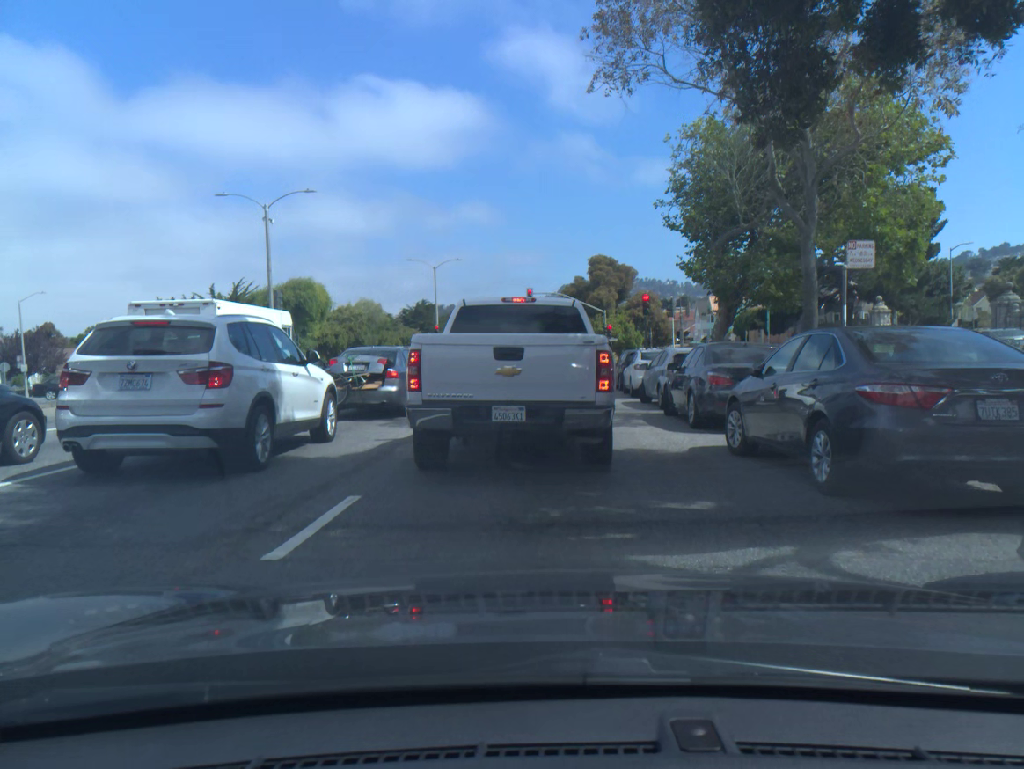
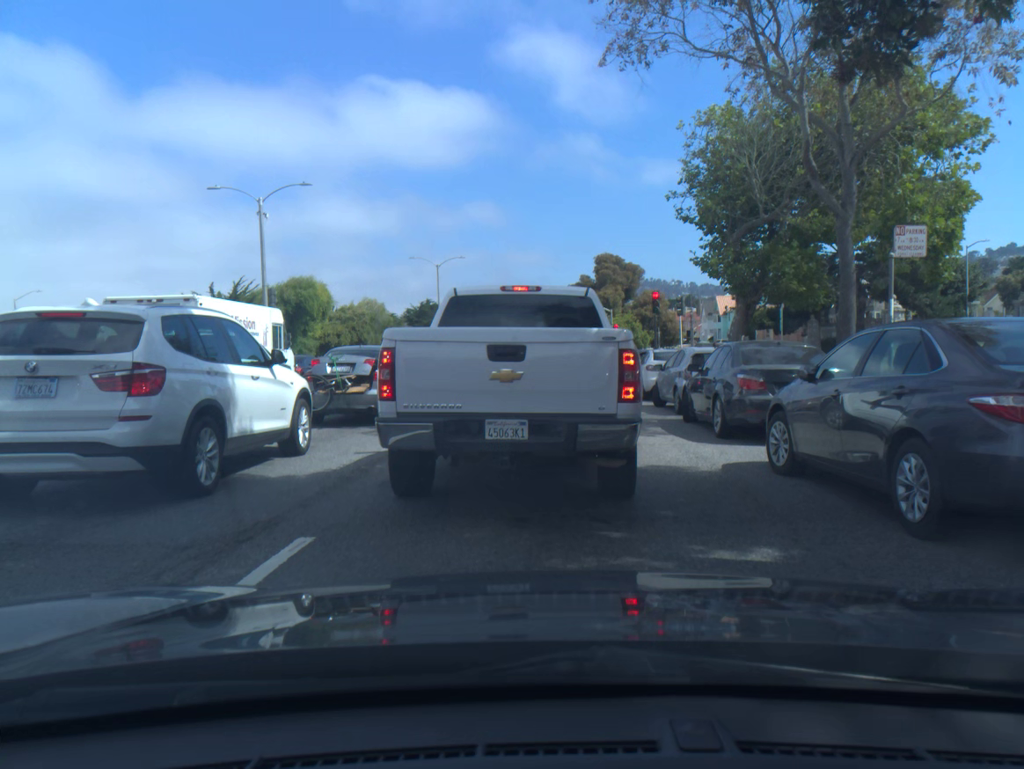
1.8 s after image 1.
(0.0, +1.6) m; 0°
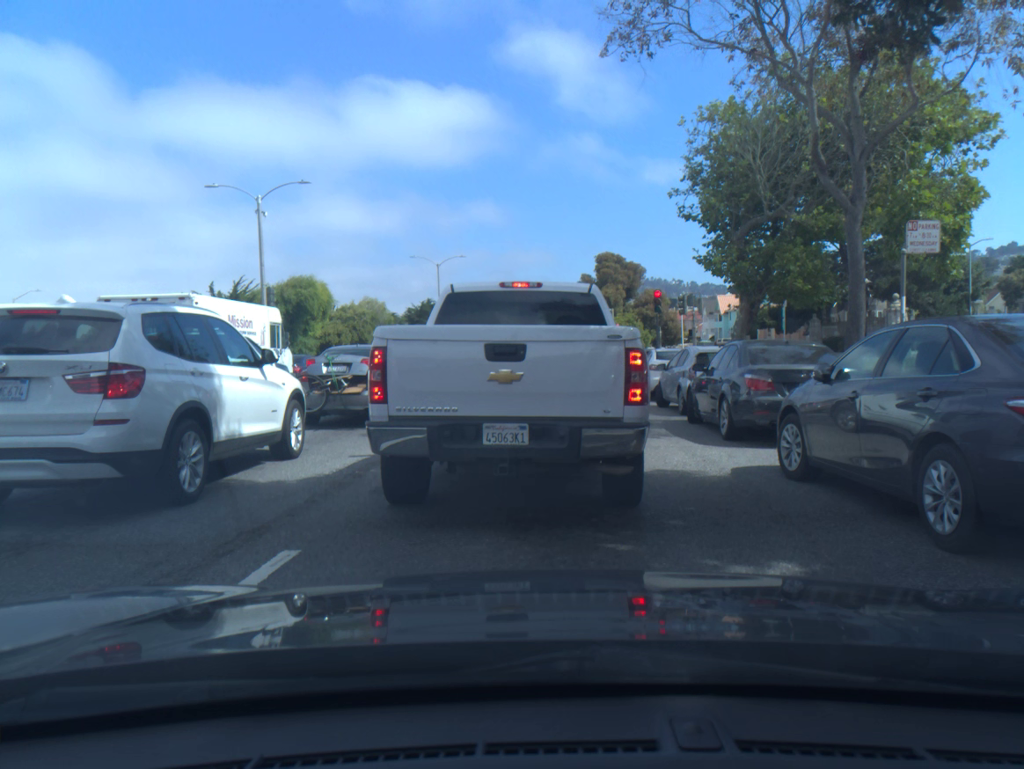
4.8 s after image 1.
(0.0, +0.3) m; 0°
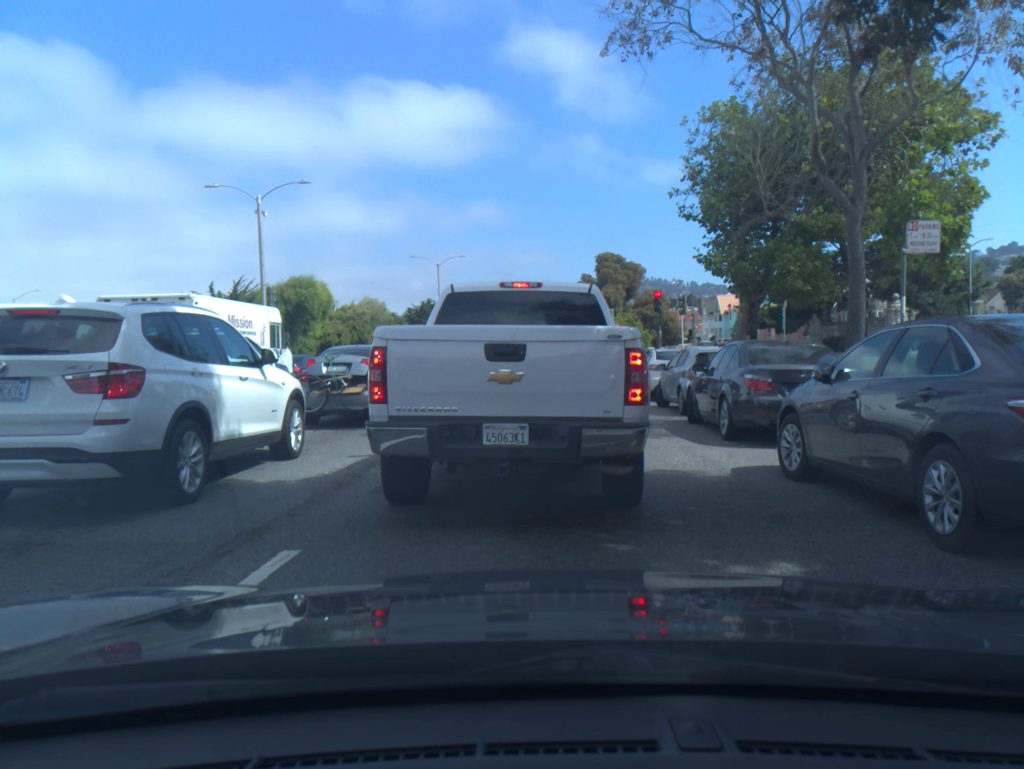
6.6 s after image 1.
(0.0, 0.0) m; 0°
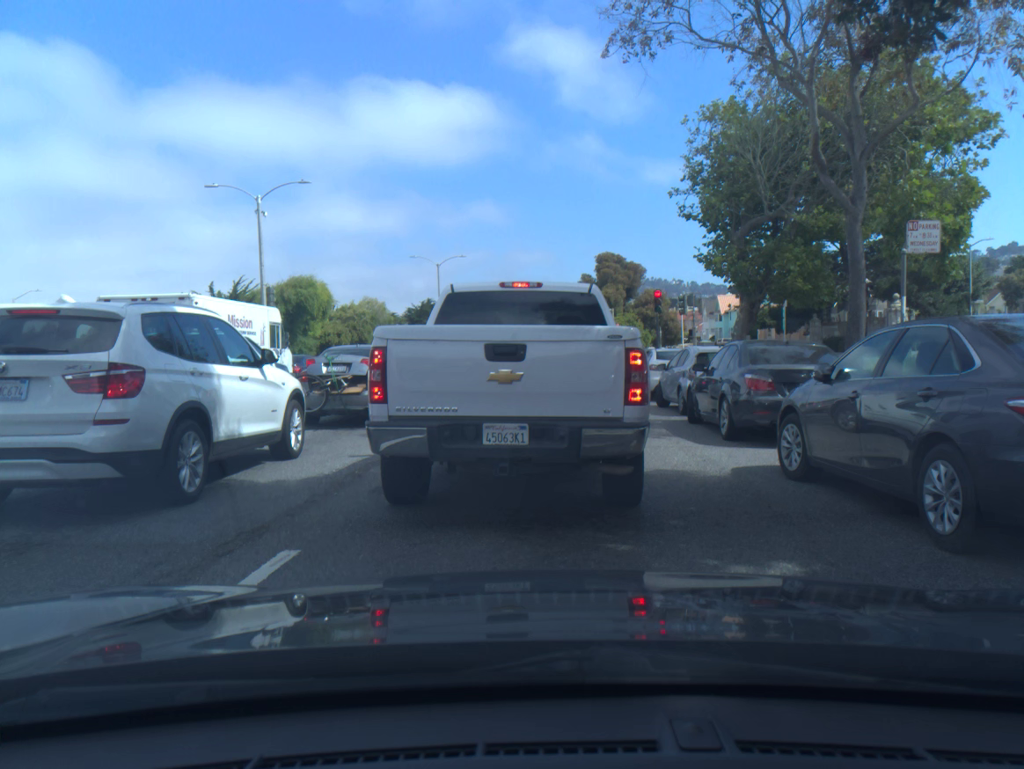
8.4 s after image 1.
(0.0, 0.0) m; 0°
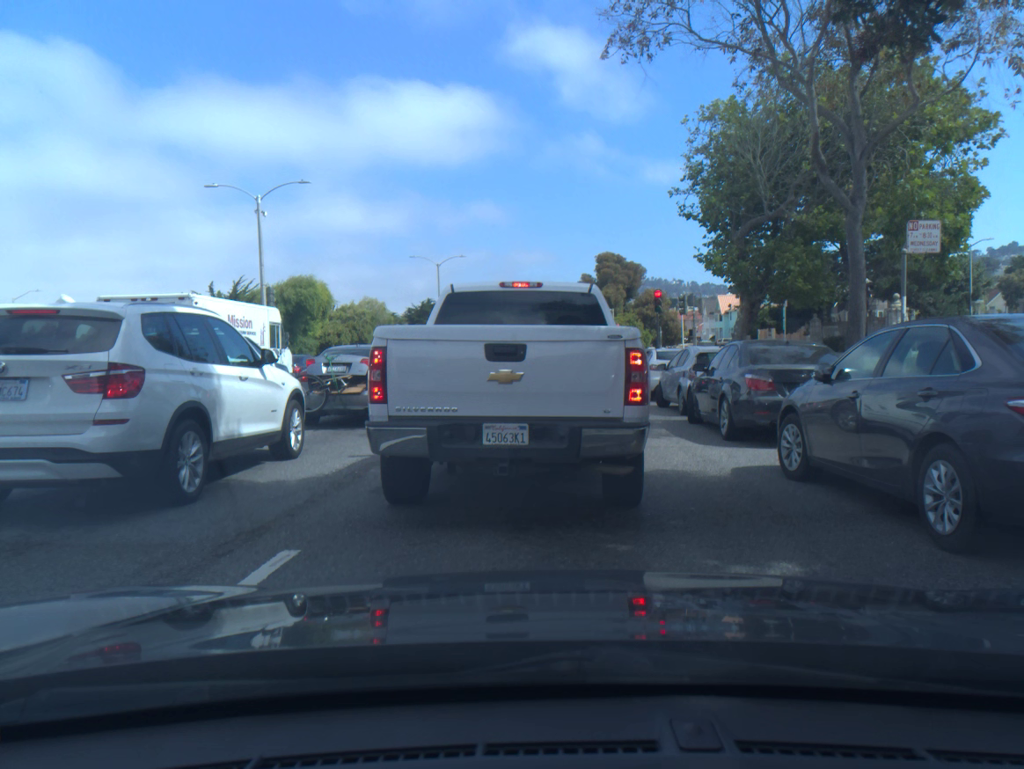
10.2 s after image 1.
(0.0, 0.0) m; 0°
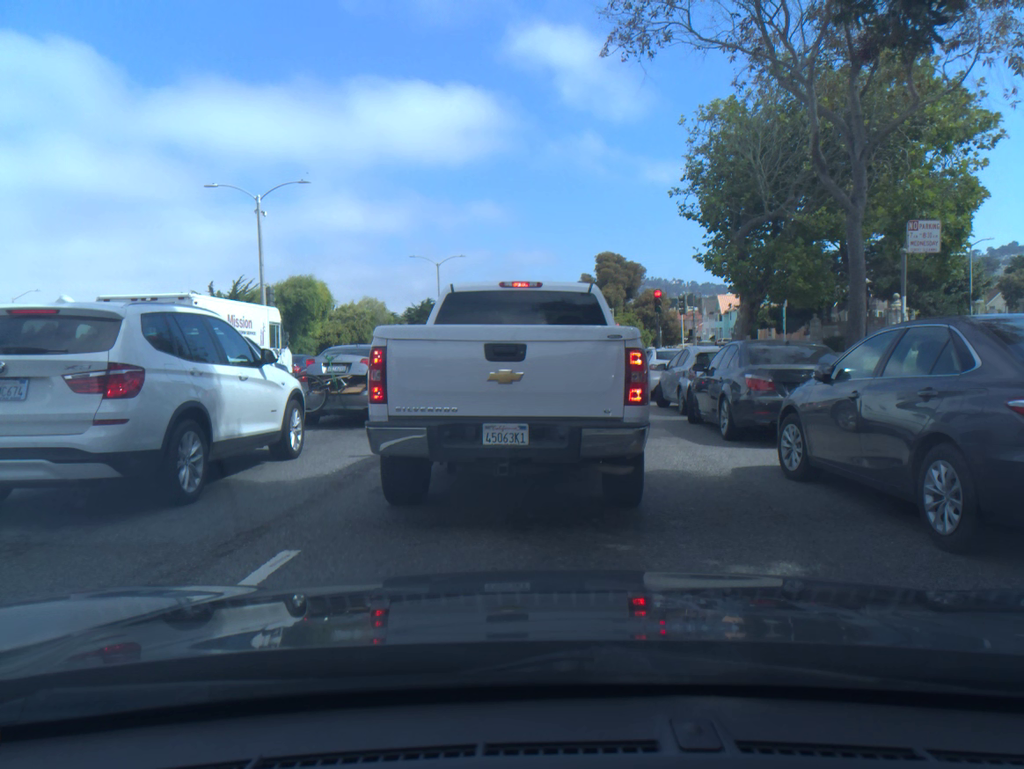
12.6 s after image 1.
(0.0, 0.0) m; 0°
